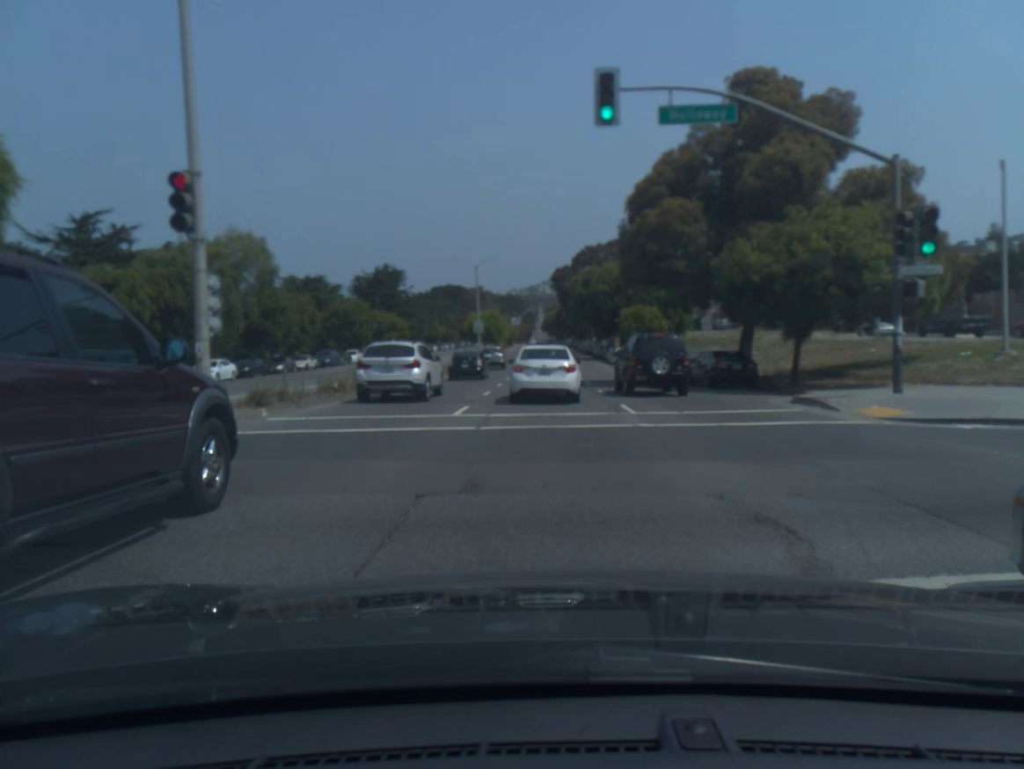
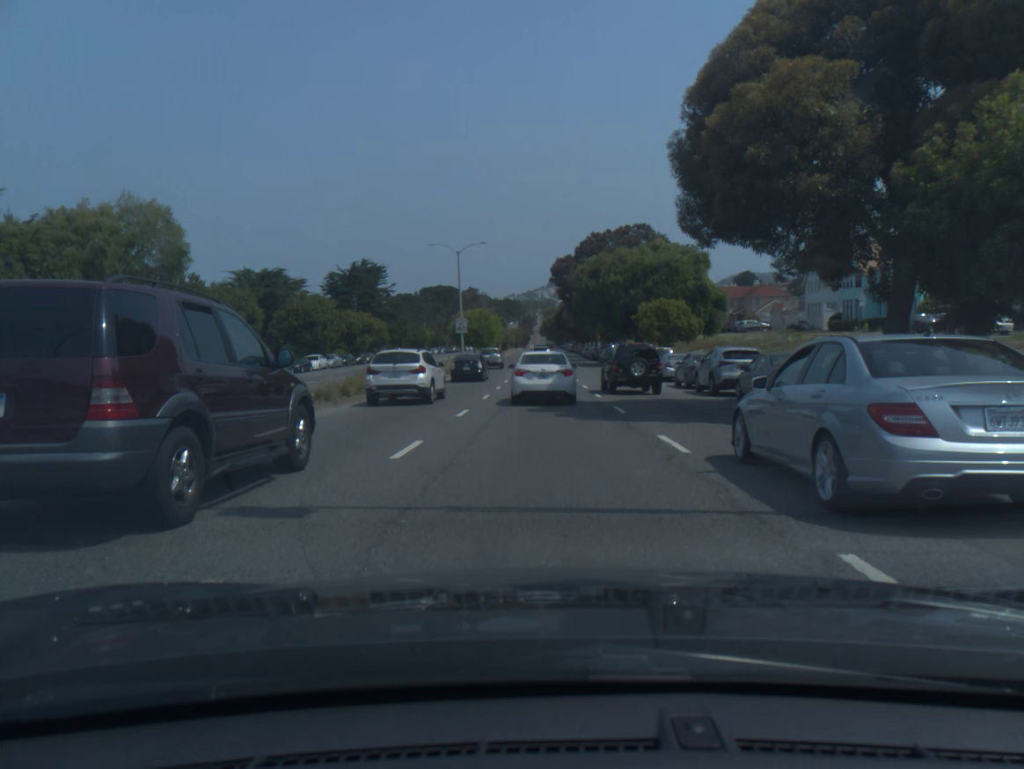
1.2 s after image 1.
(0.0, +13.7) m; 0°
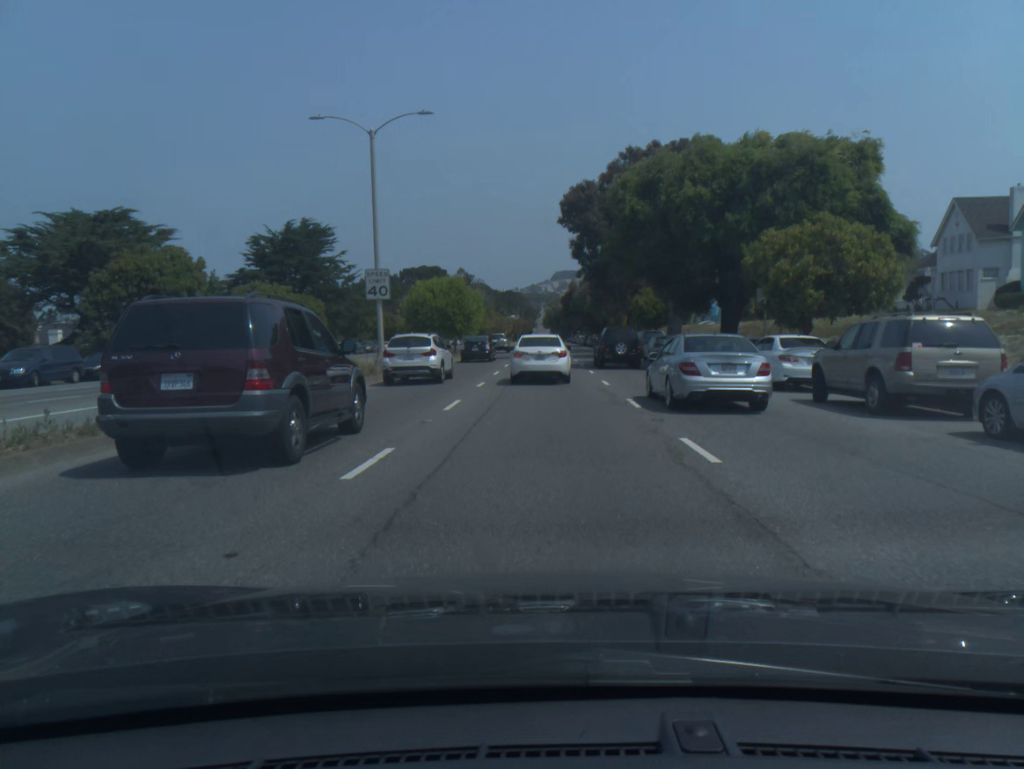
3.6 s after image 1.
(0.0, +31.3) m; 0°
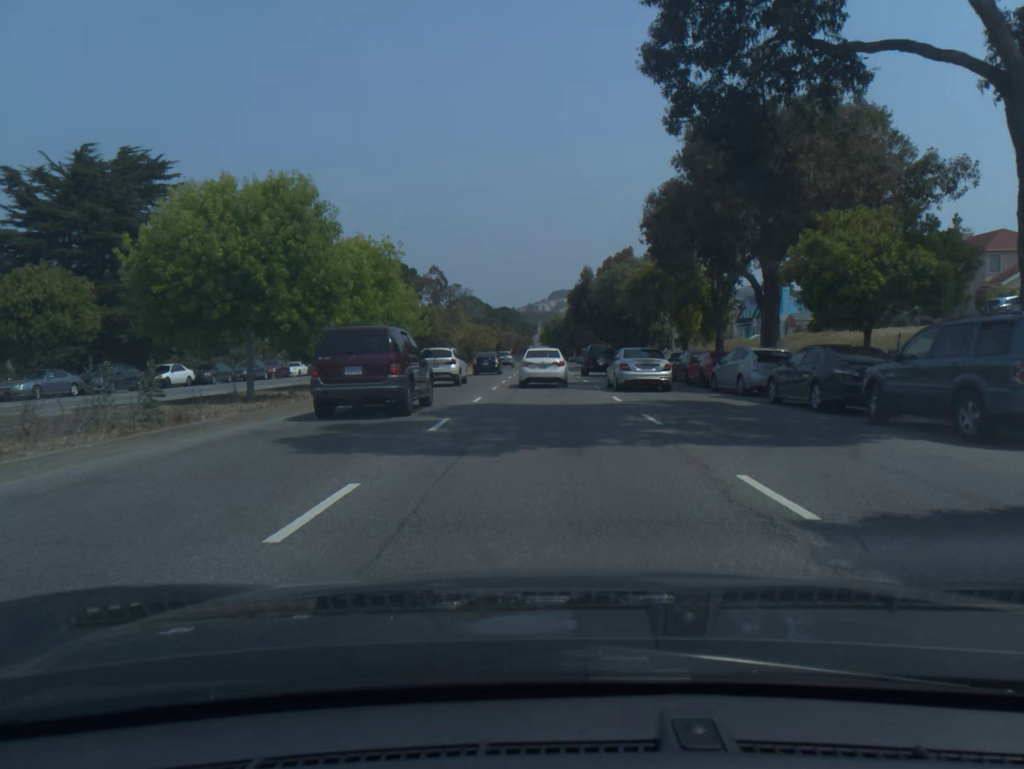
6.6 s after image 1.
(0.0, +38.9) m; 0°
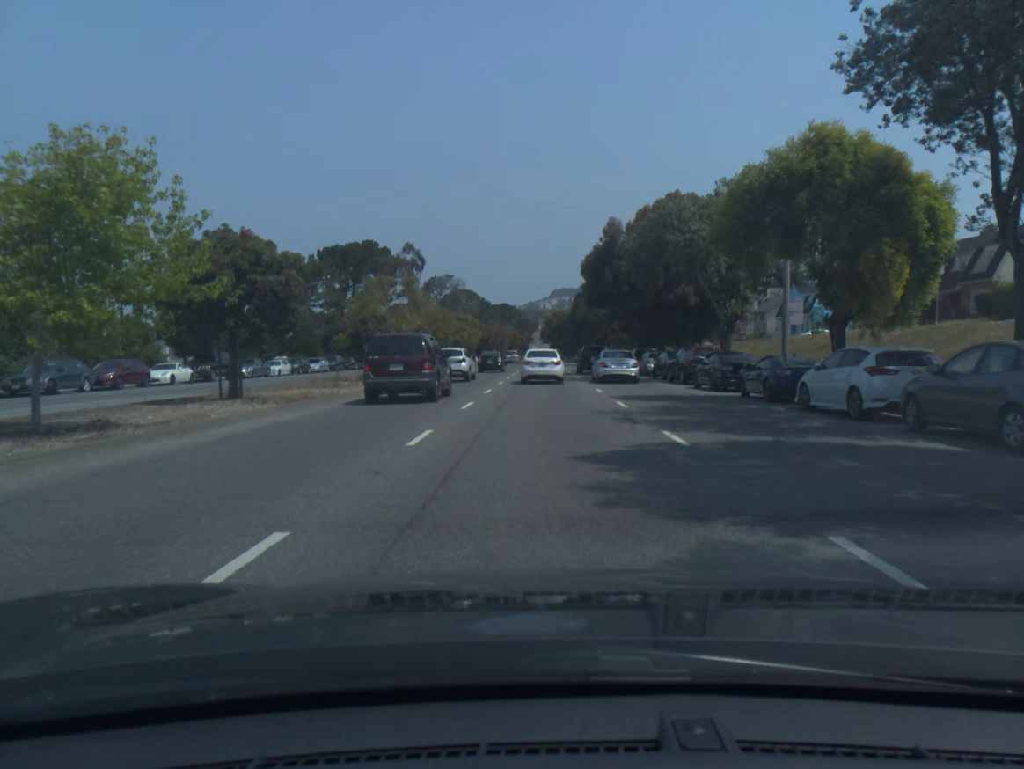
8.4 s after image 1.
(0.0, +23.8) m; 0°
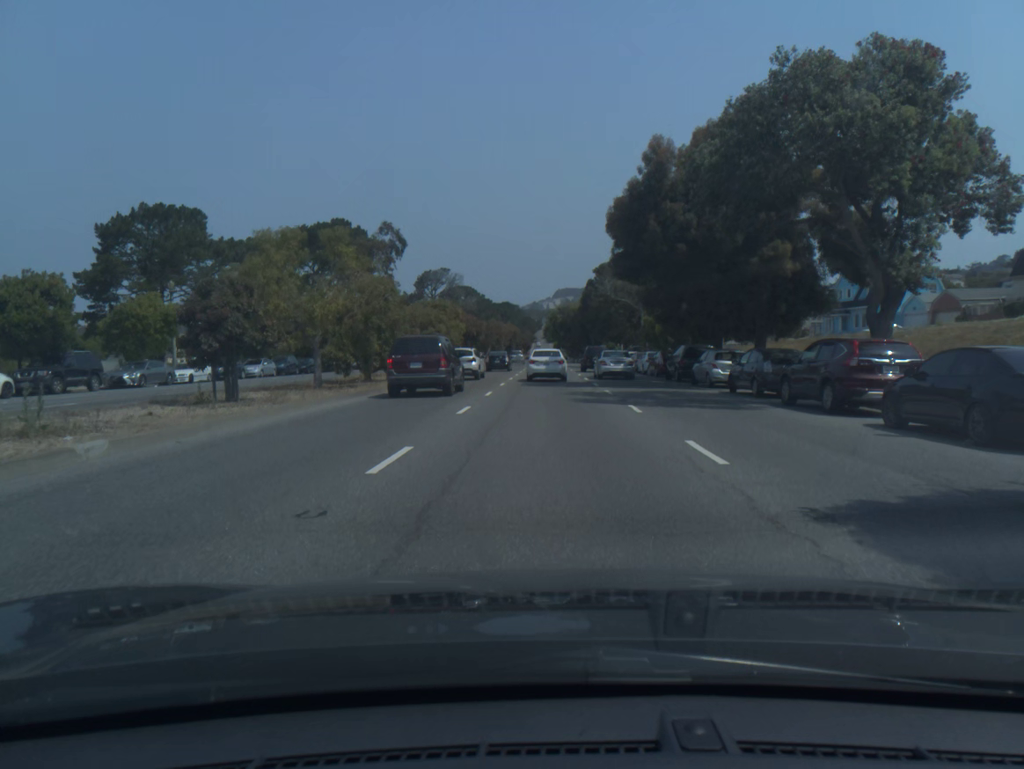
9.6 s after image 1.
(0.0, +16.5) m; 0°
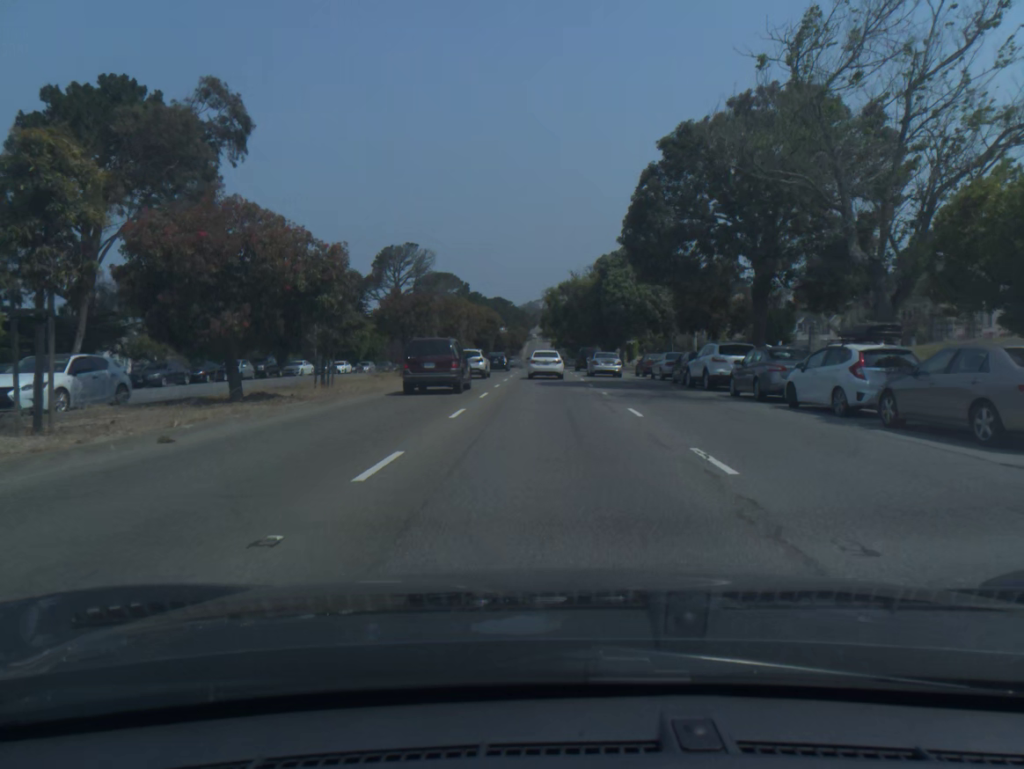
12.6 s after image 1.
(+0.2, +44.1) m; 0°
